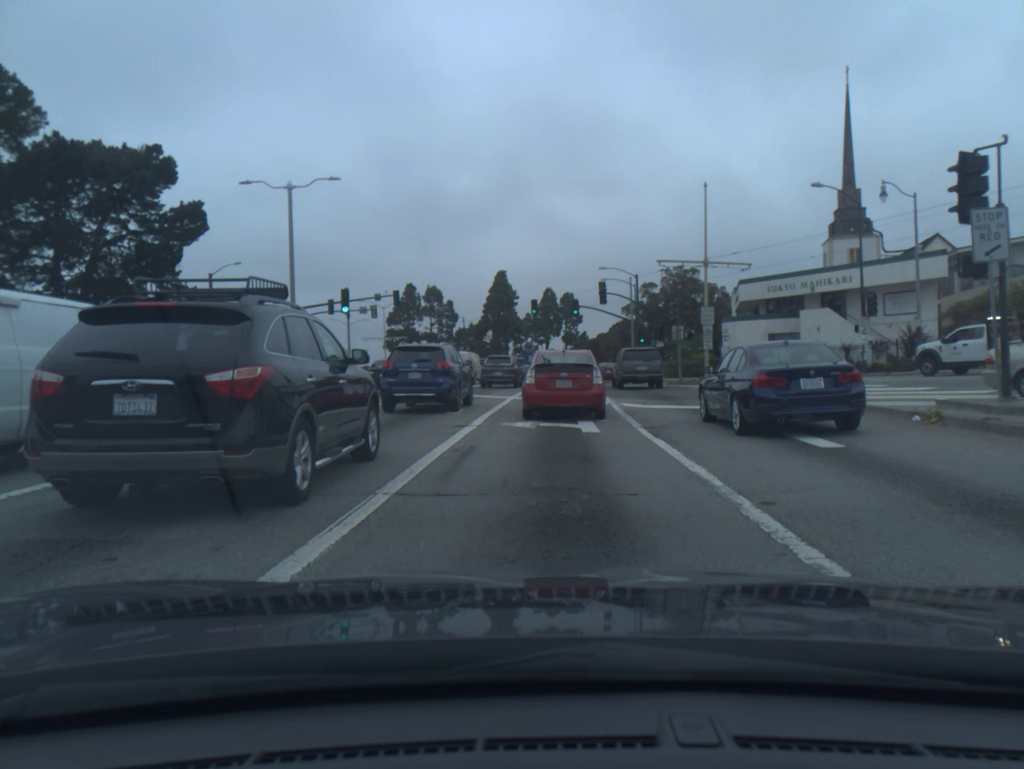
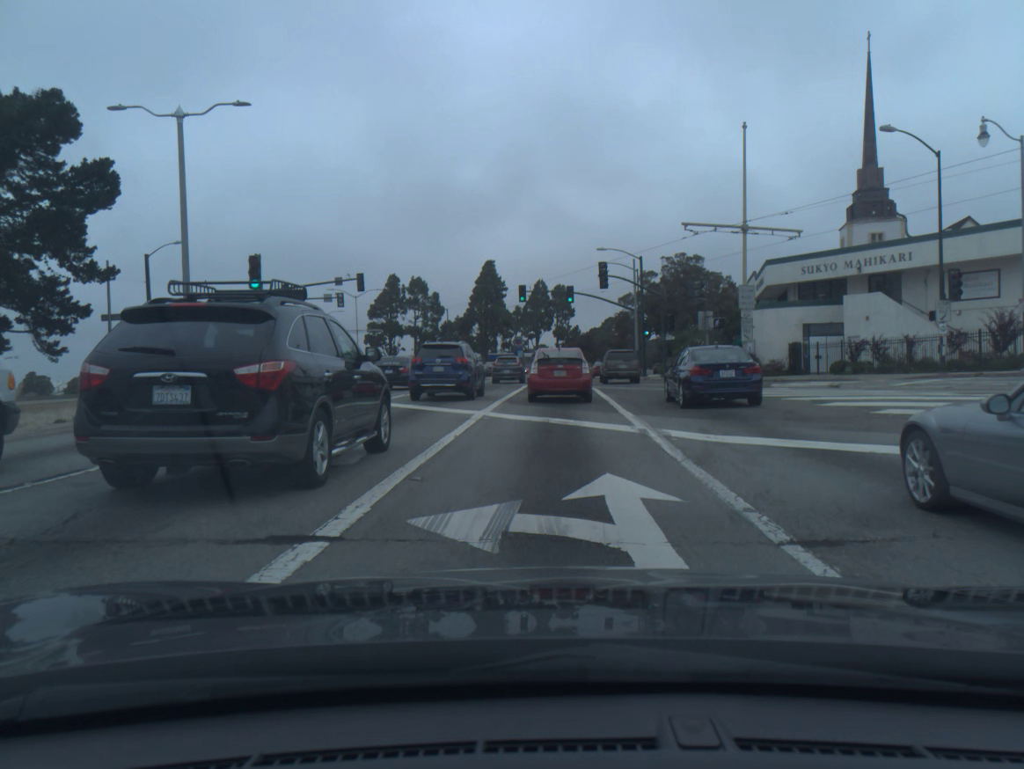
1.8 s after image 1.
(+0.1, +9.2) m; +1°
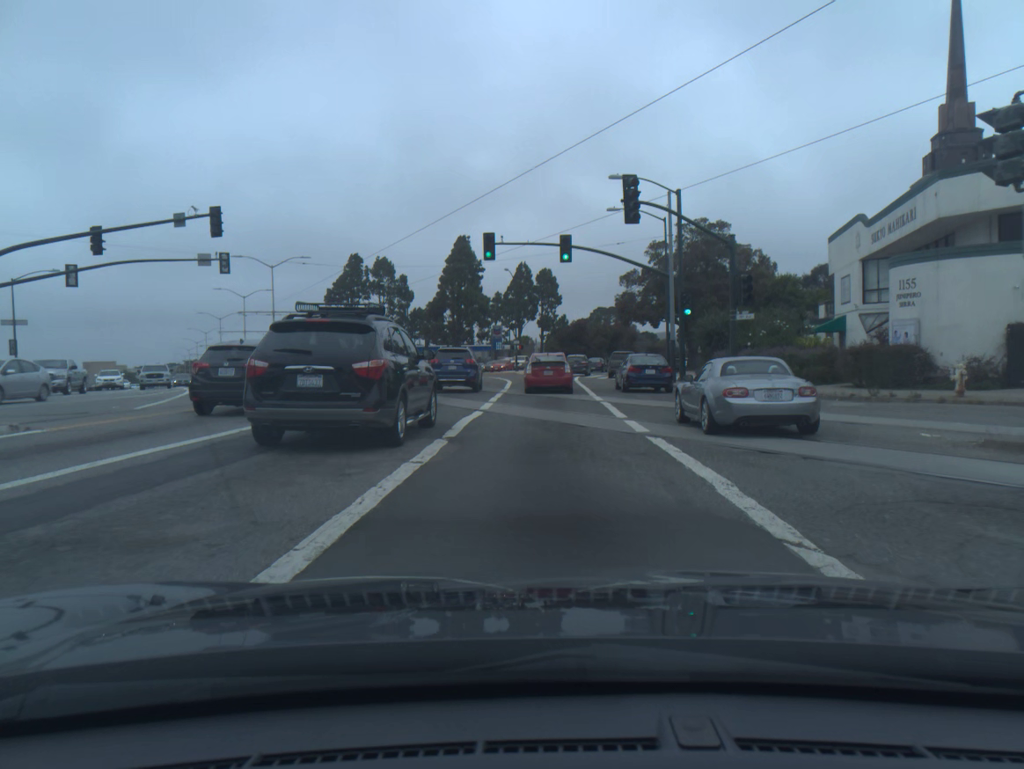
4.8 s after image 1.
(+0.3, +22.7) m; +1°
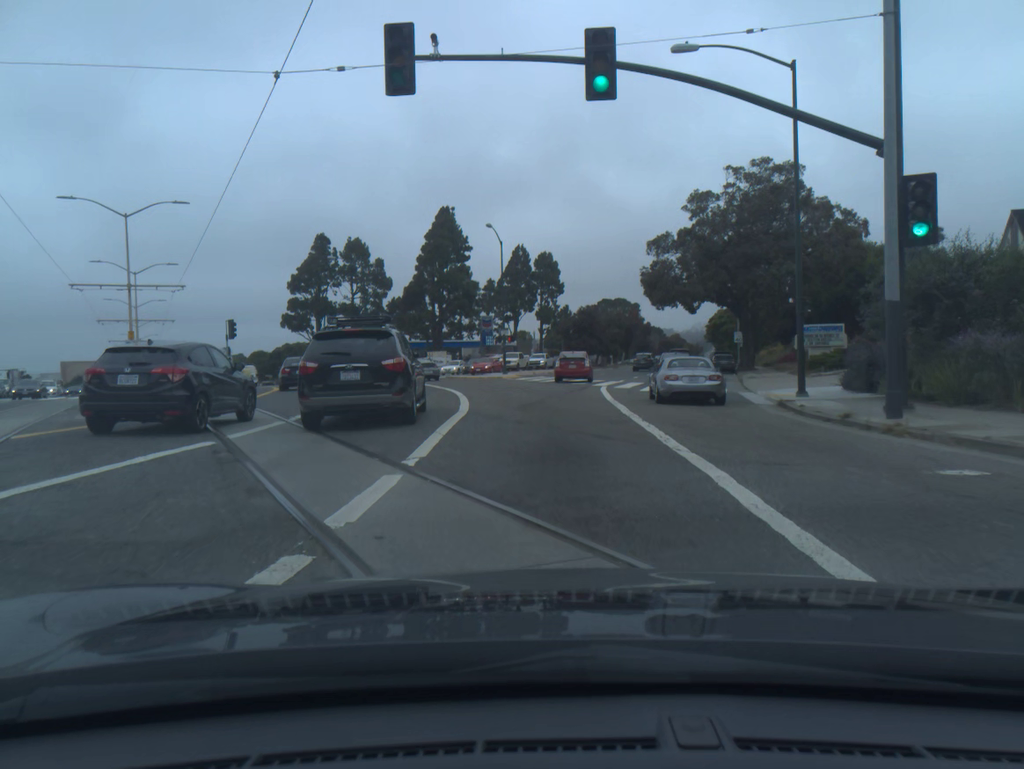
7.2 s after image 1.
(0.0, +23.4) m; 0°
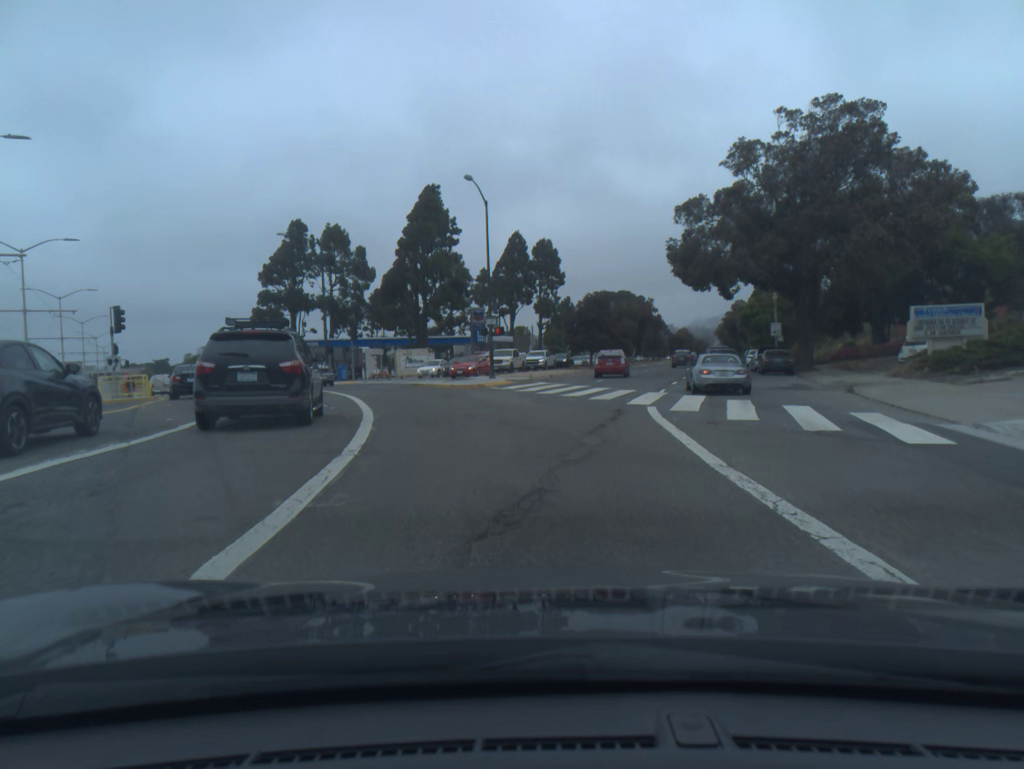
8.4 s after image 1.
(0.0, +13.7) m; 0°
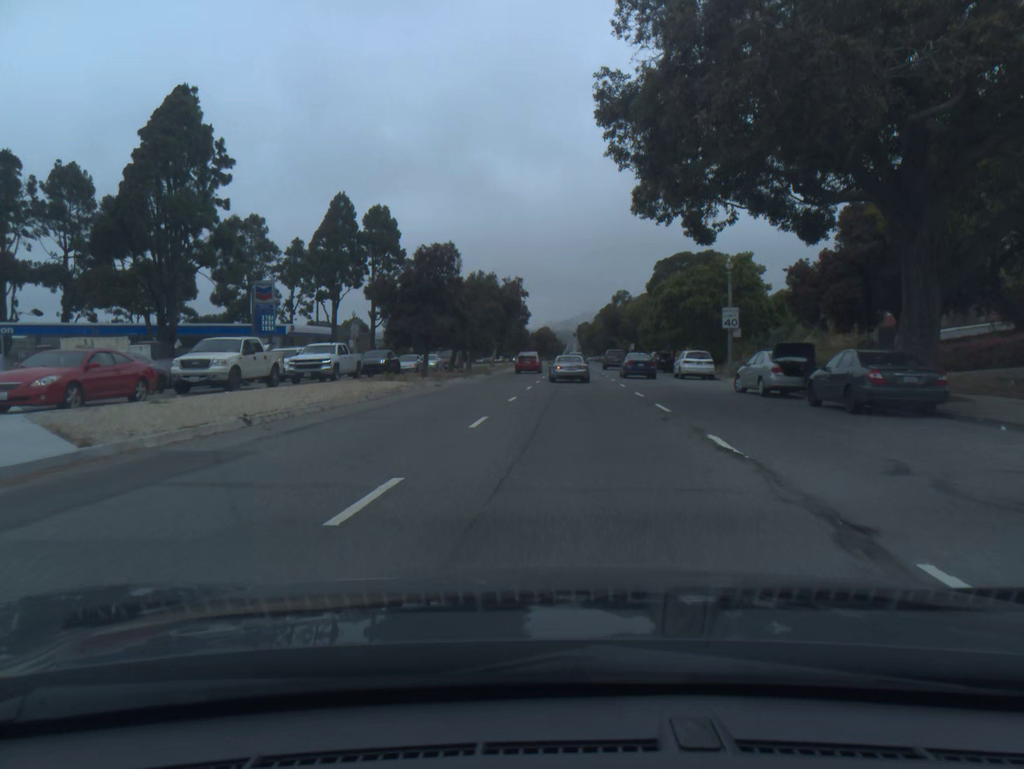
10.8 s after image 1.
(+2.7, +30.8) m; +11°
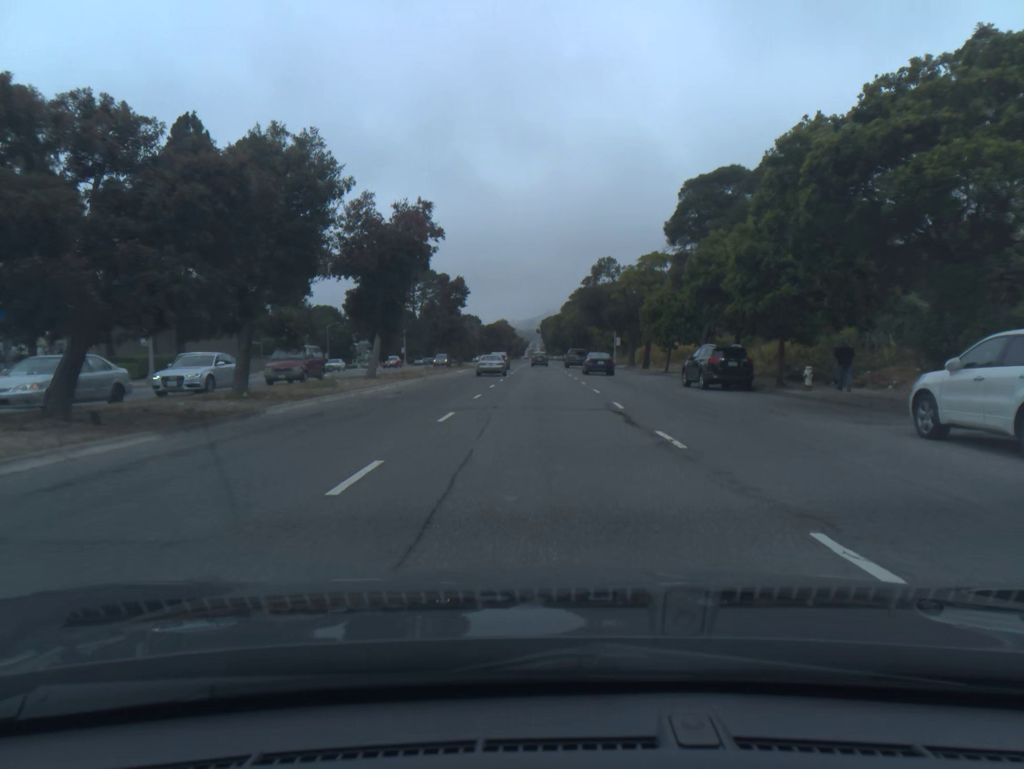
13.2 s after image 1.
(+1.3, +35.4) m; +2°
